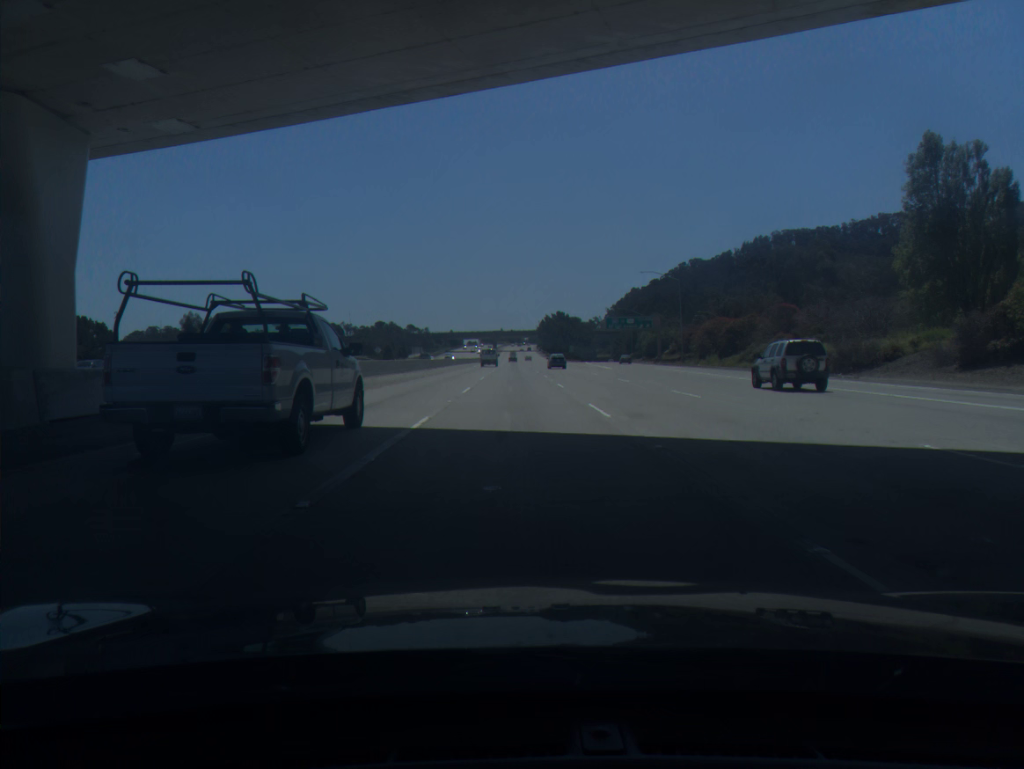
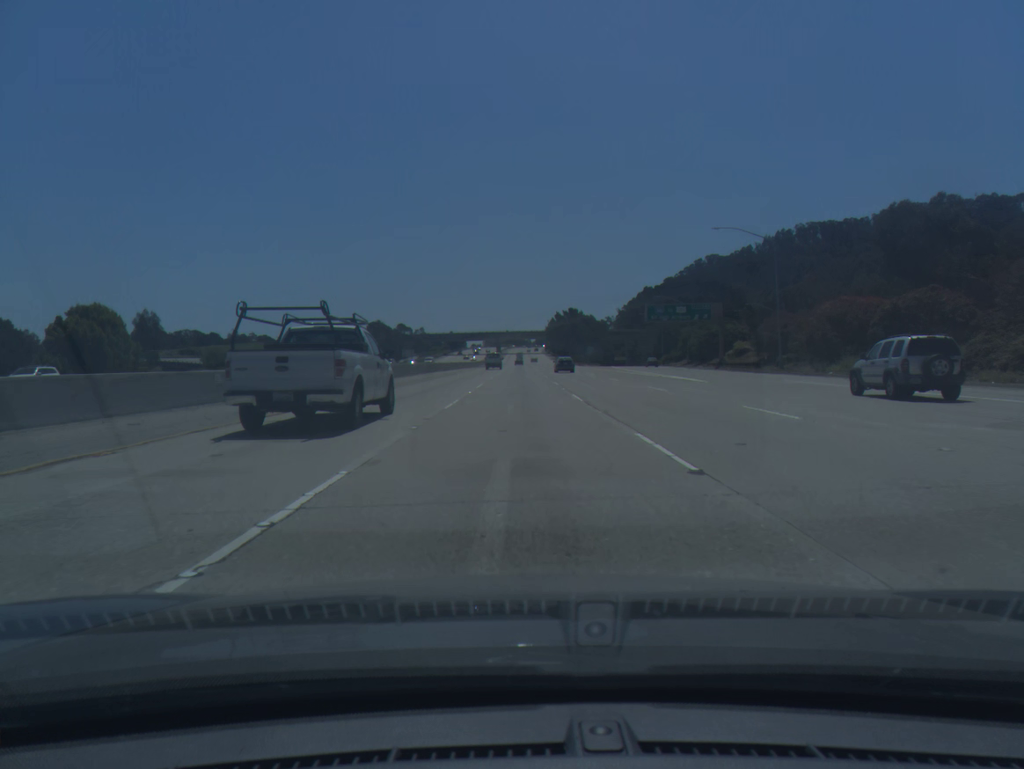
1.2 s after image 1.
(-0.1, +37.3) m; 0°
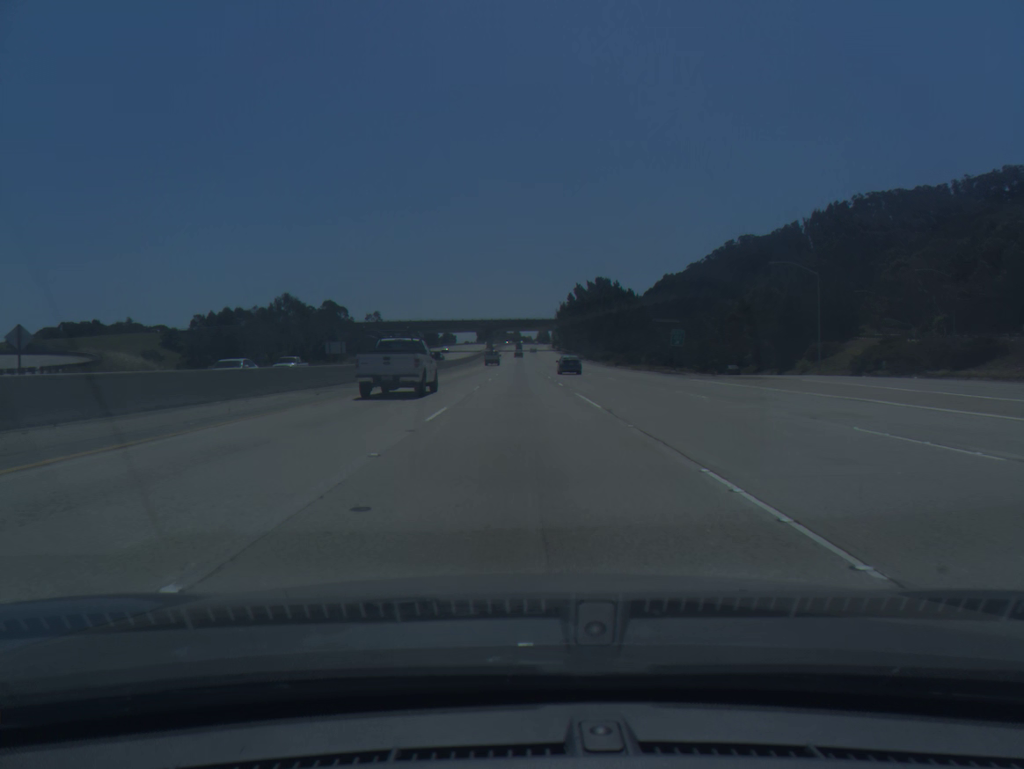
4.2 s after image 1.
(+0.1, +93.2) m; 0°
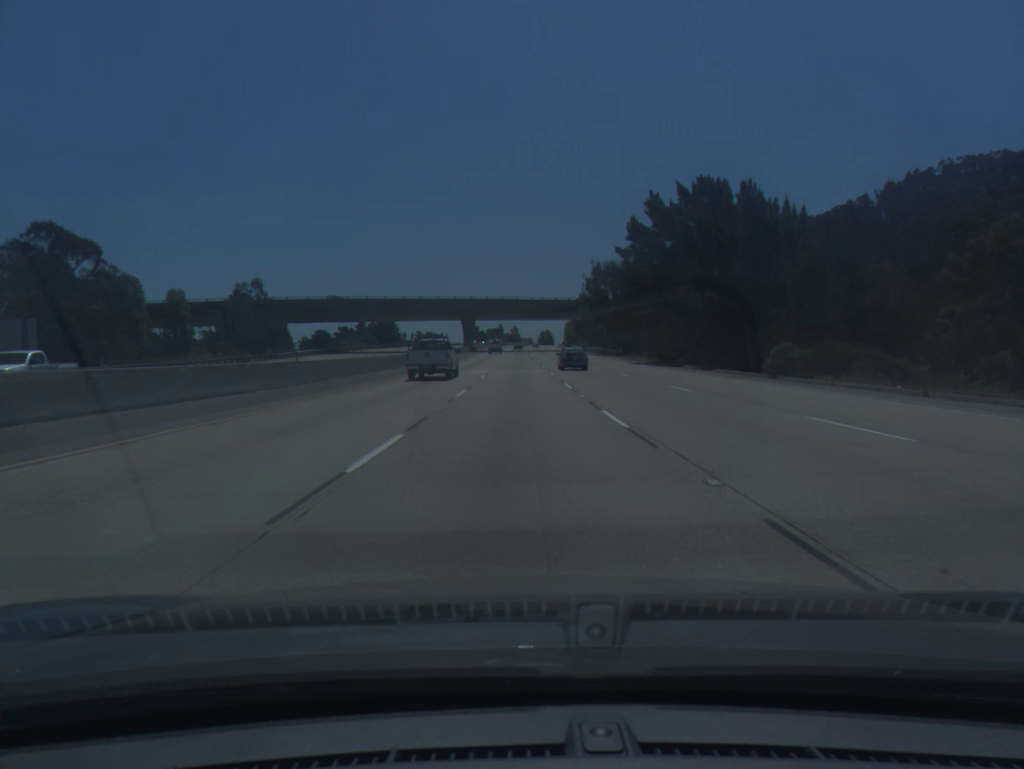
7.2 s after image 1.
(+0.3, +93.0) m; 0°
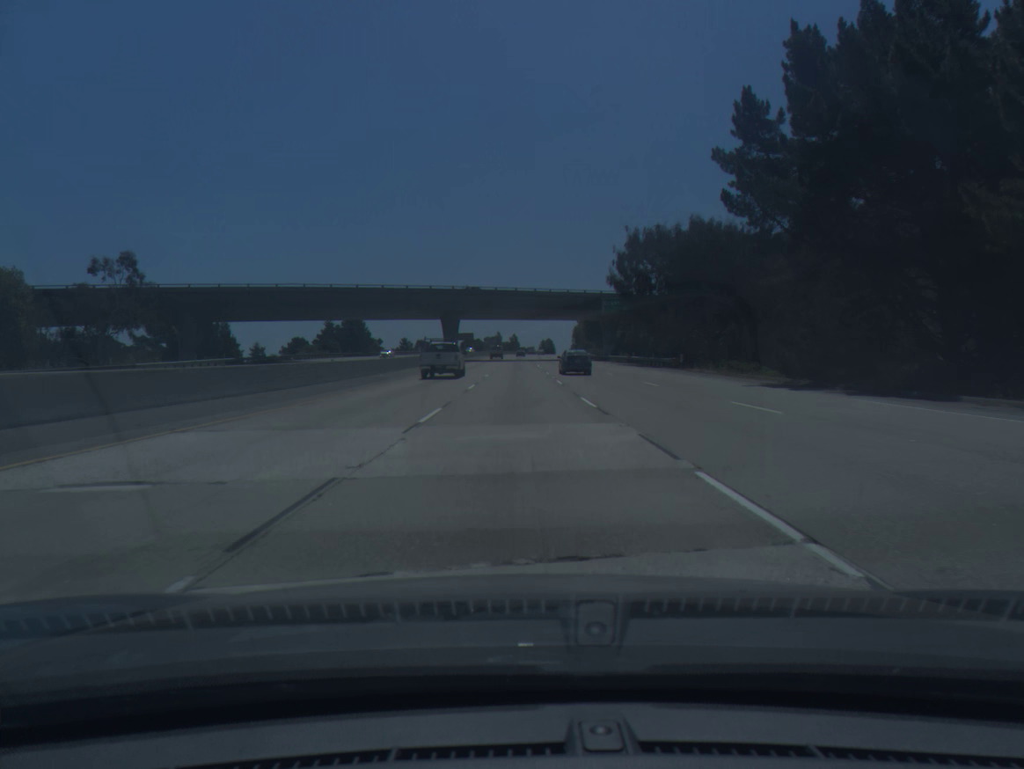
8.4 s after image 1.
(0.0, +37.2) m; 0°
